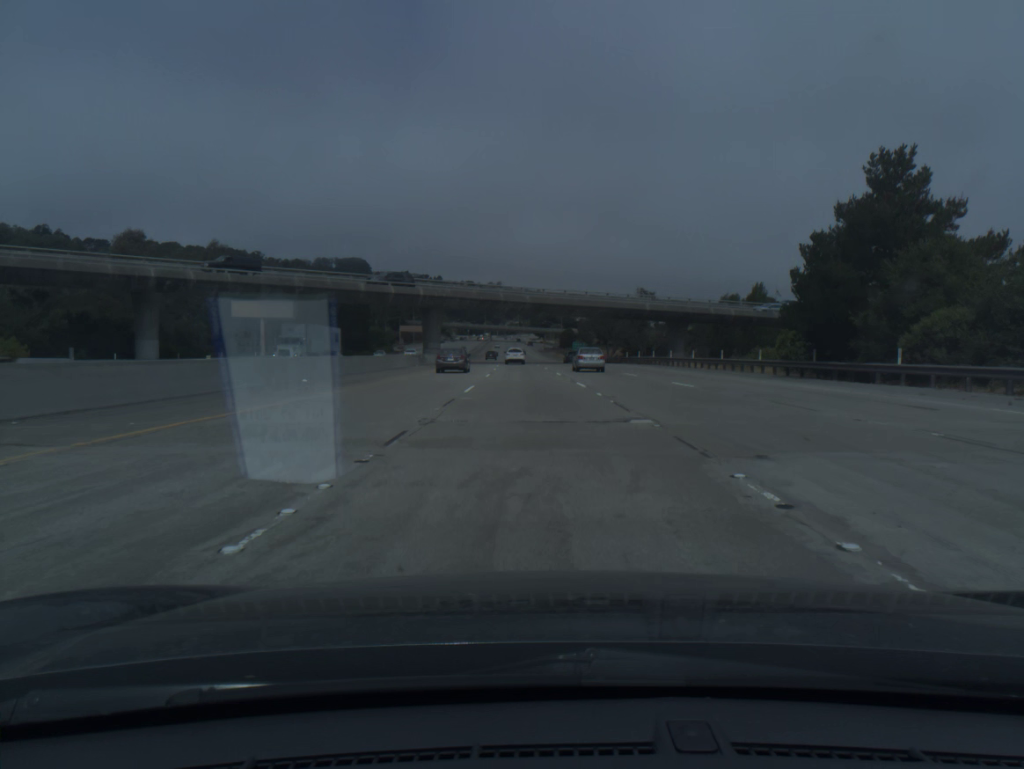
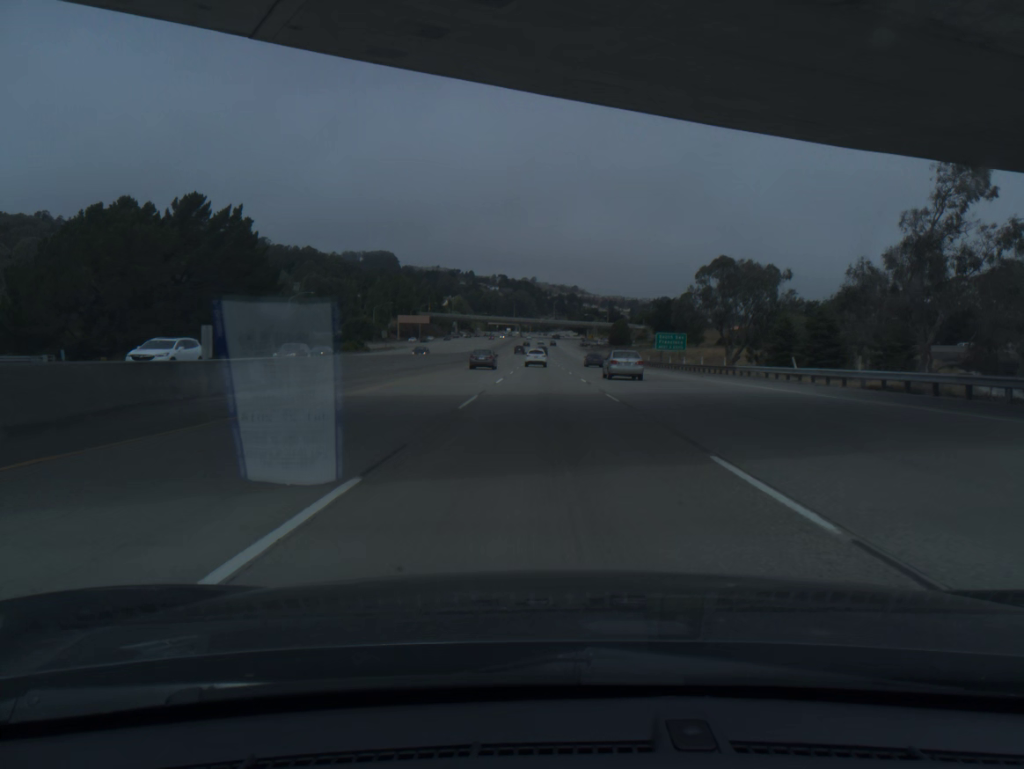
(-2.2, +79.0) m; -3°
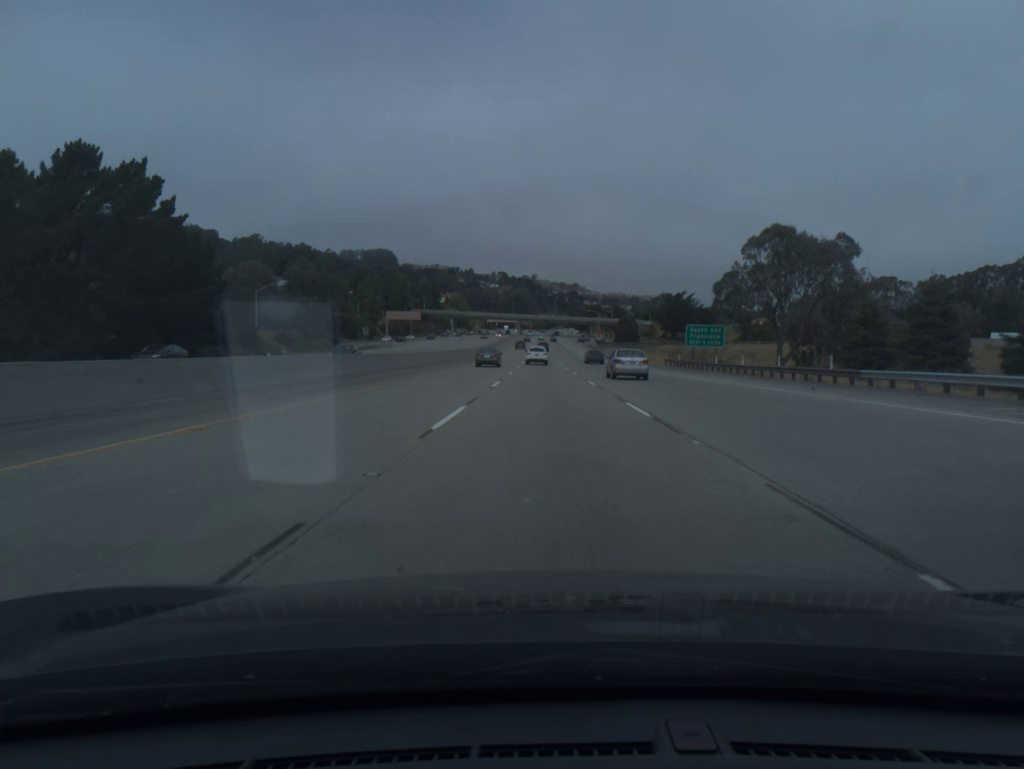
(0.0, +19.5) m; 0°
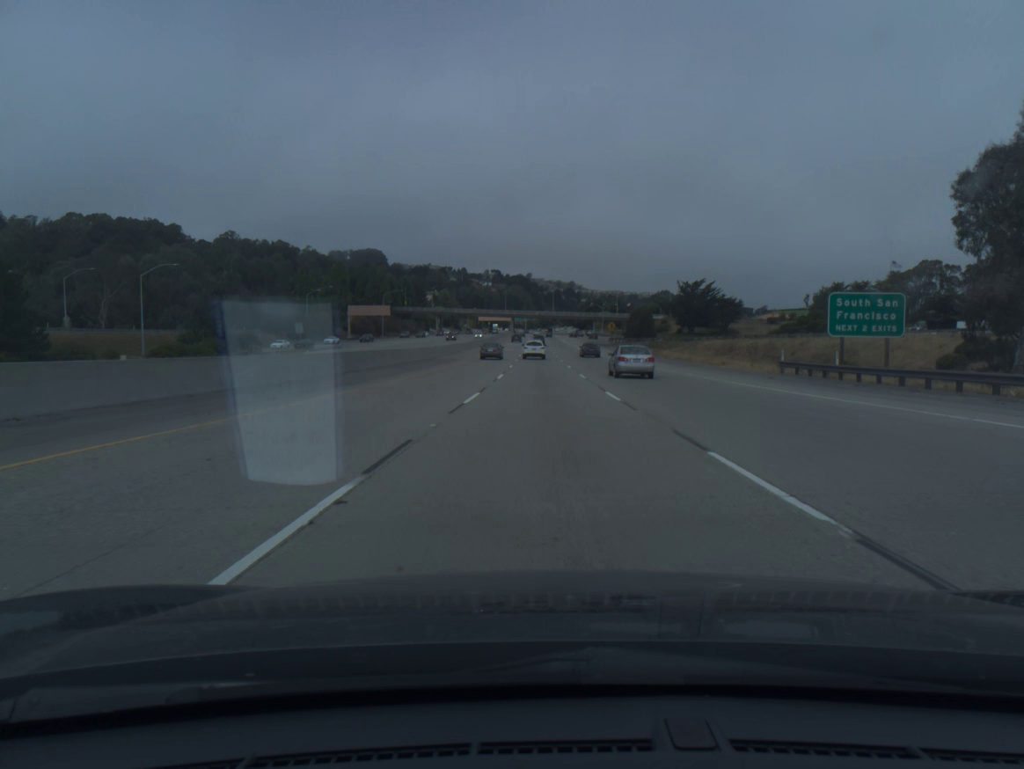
(+0.1, +38.8) m; 0°
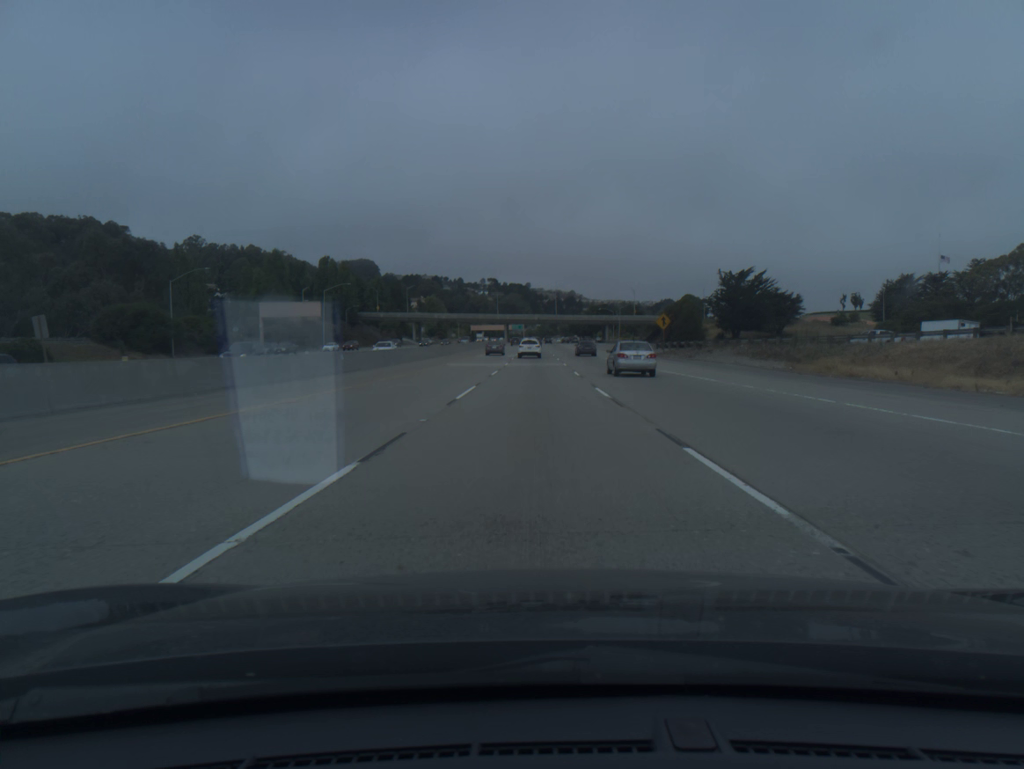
(+0.1, +57.5) m; 0°
